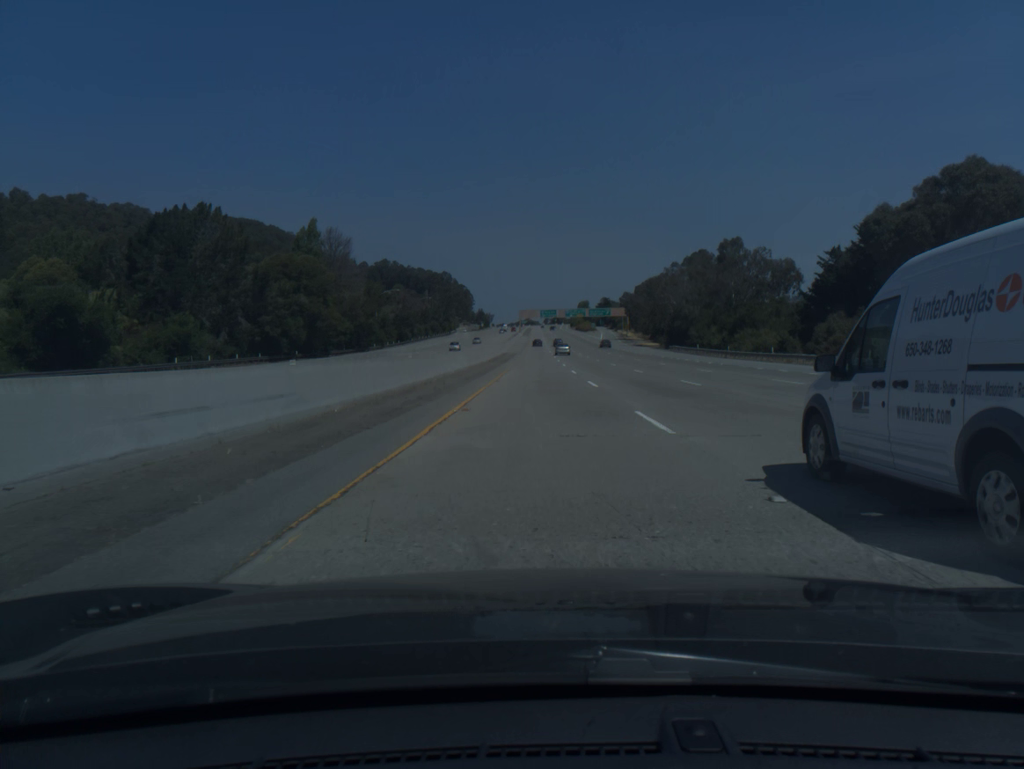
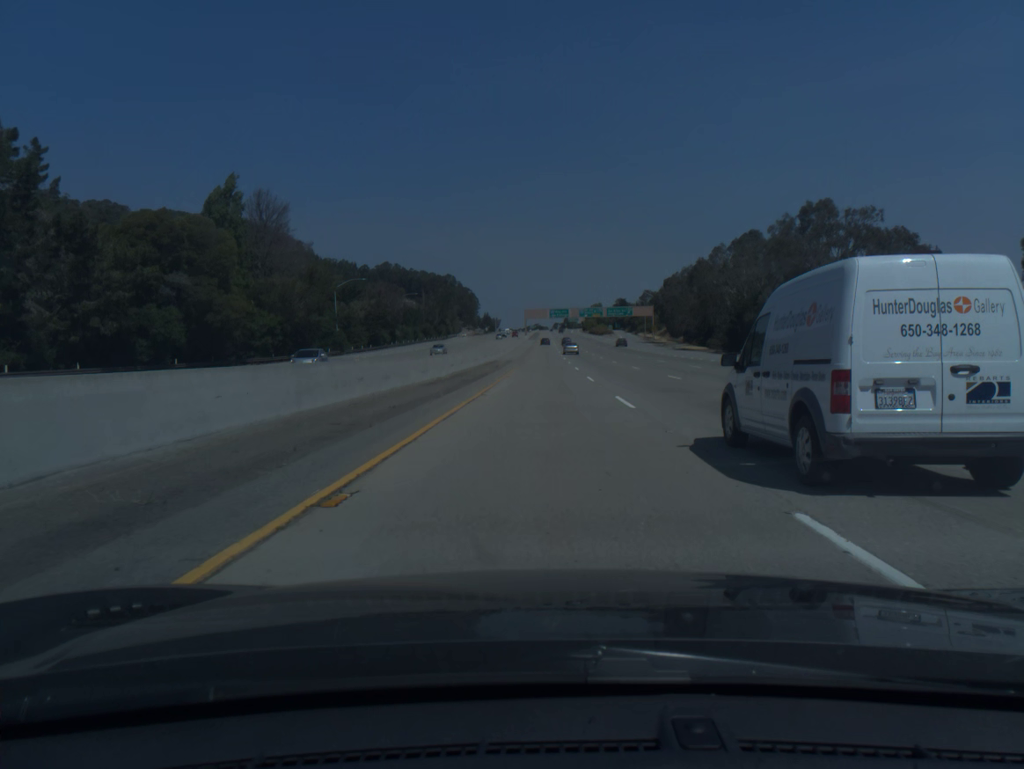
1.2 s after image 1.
(-0.1, +39.2) m; -1°
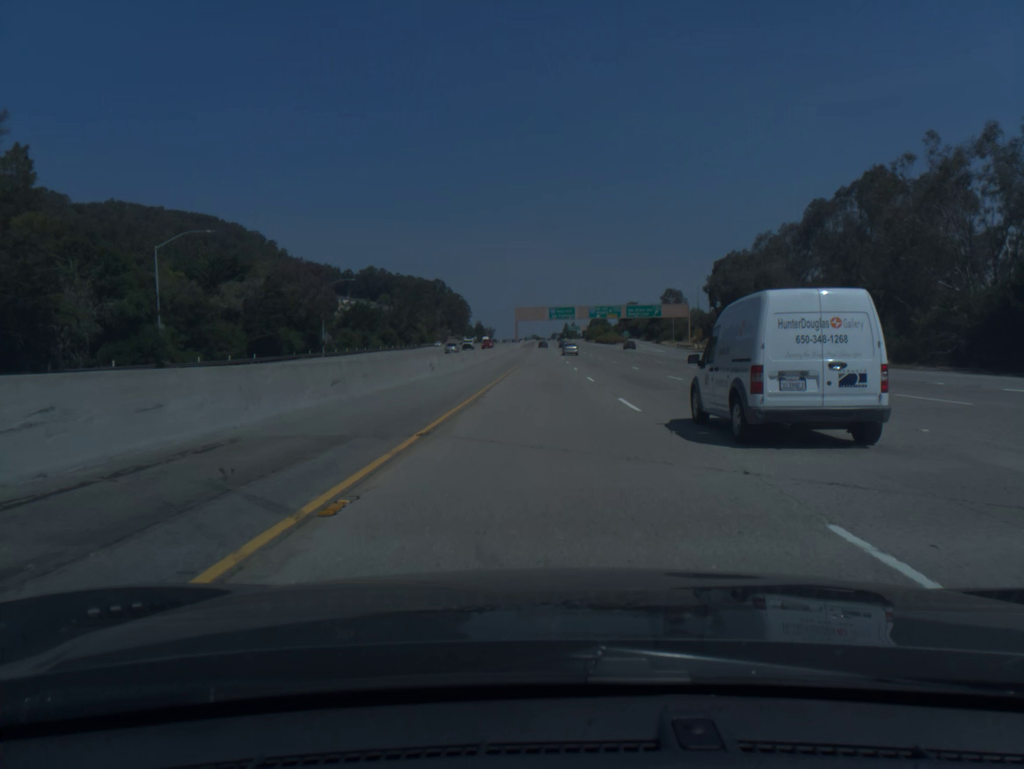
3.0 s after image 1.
(0.0, +58.7) m; 0°
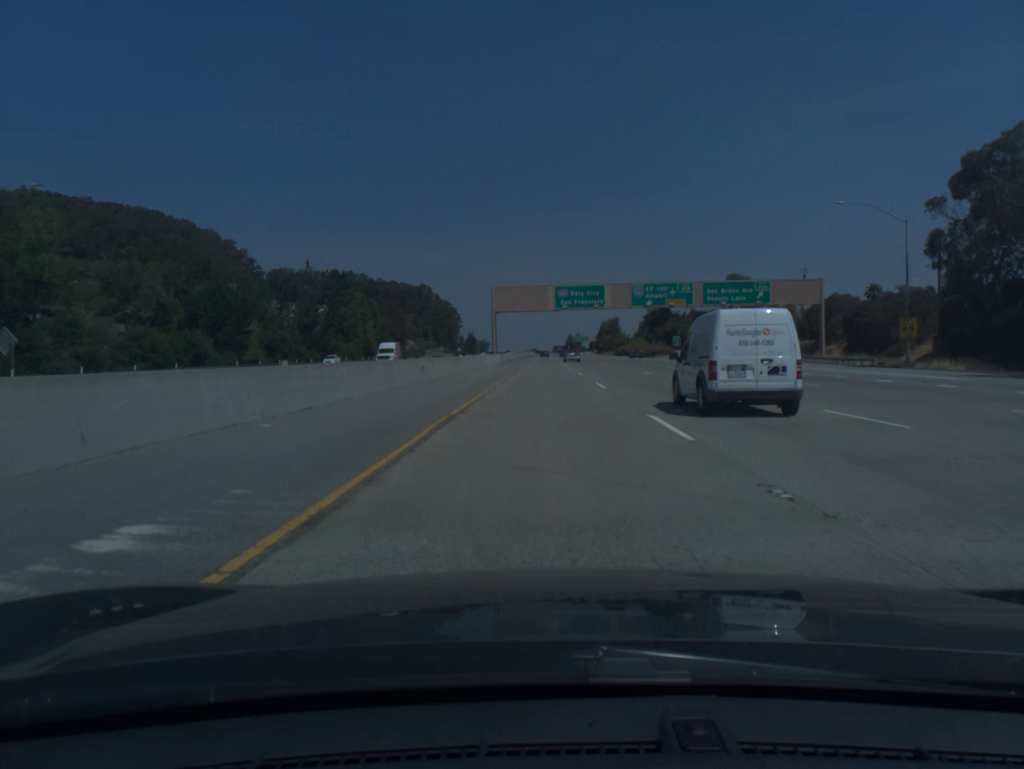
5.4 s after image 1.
(0.0, +78.0) m; 0°
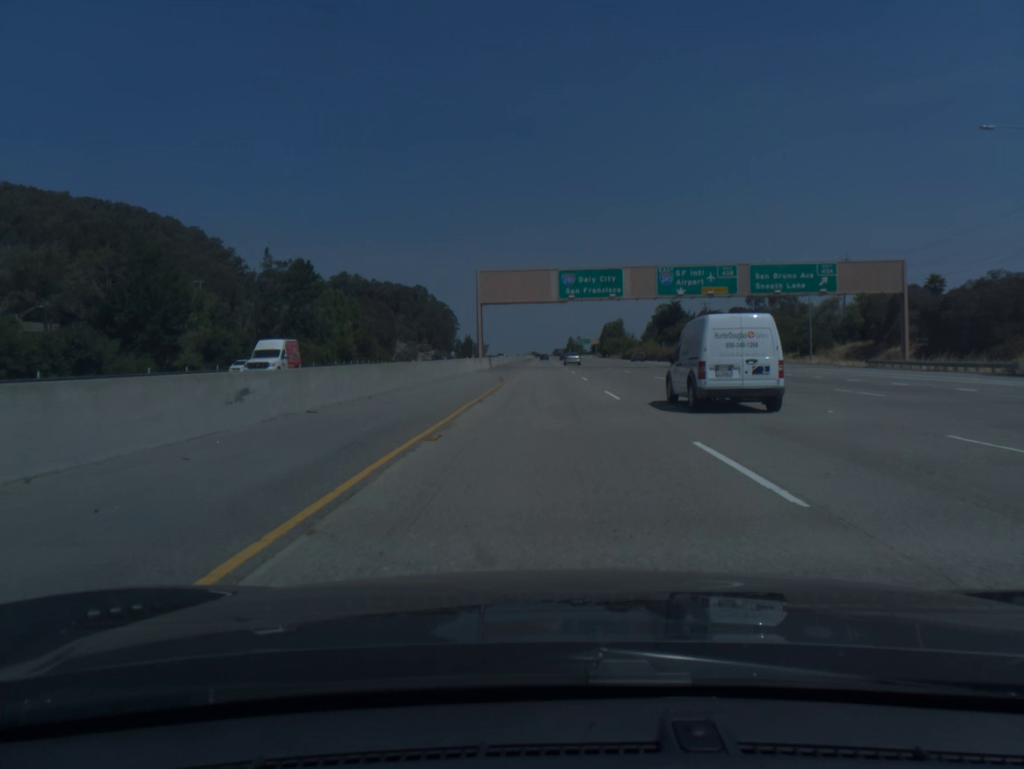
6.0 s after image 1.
(0.0, +19.4) m; 0°
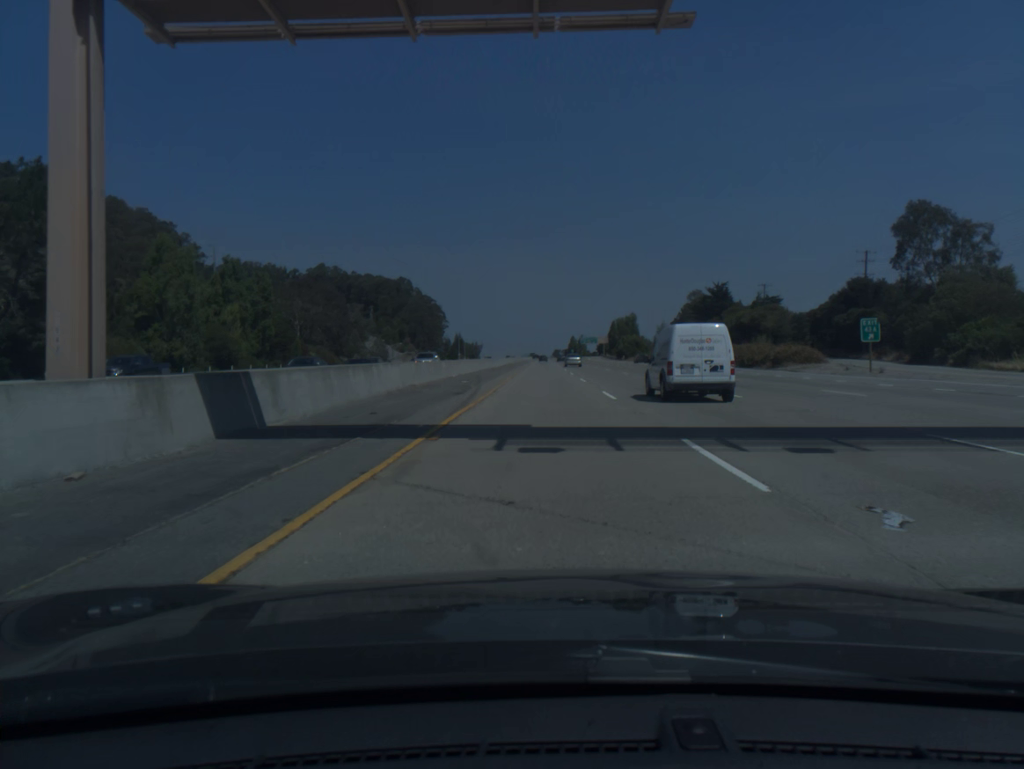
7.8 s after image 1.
(0.0, +57.9) m; 0°
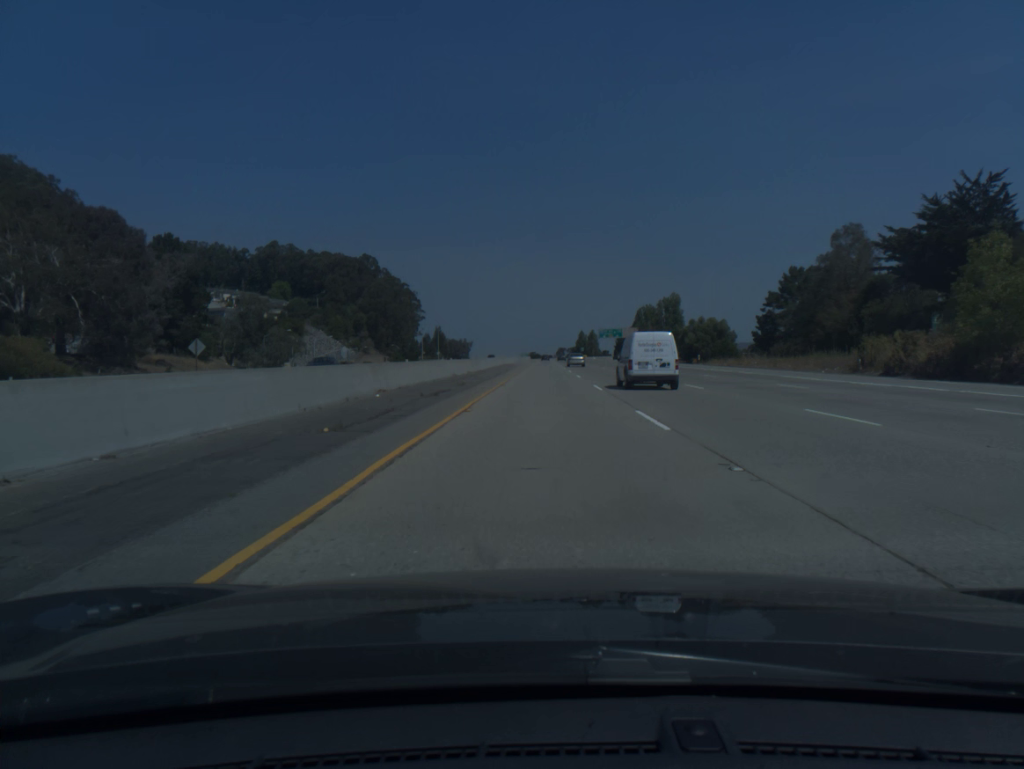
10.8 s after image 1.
(-0.1, +96.6) m; 0°
